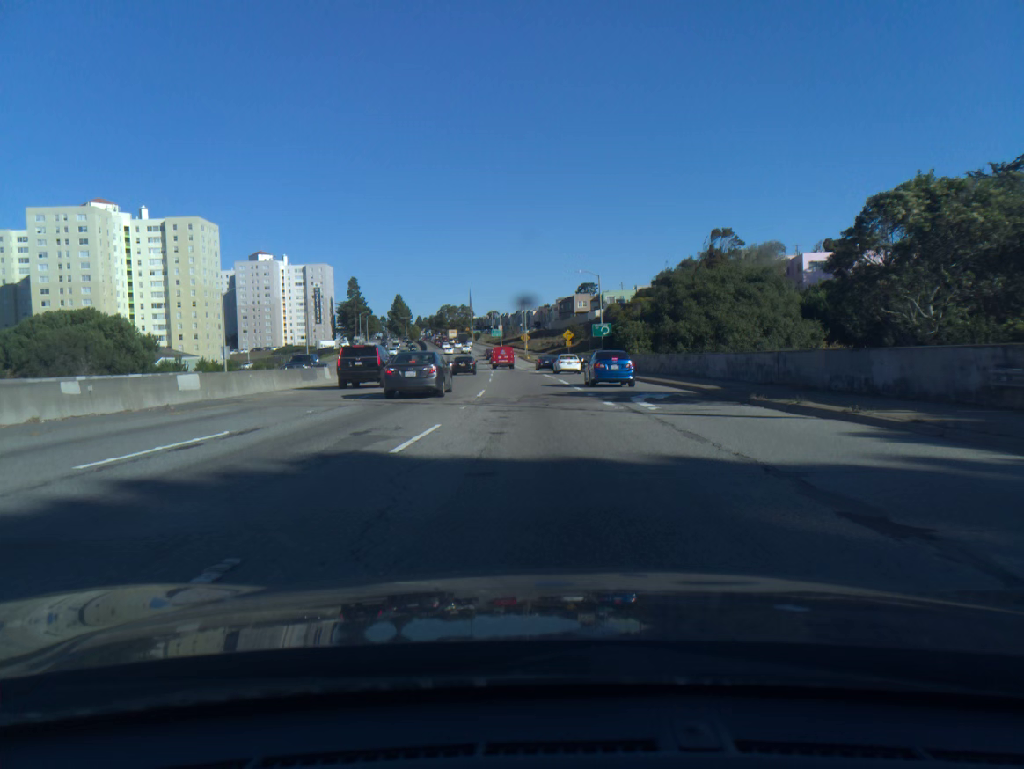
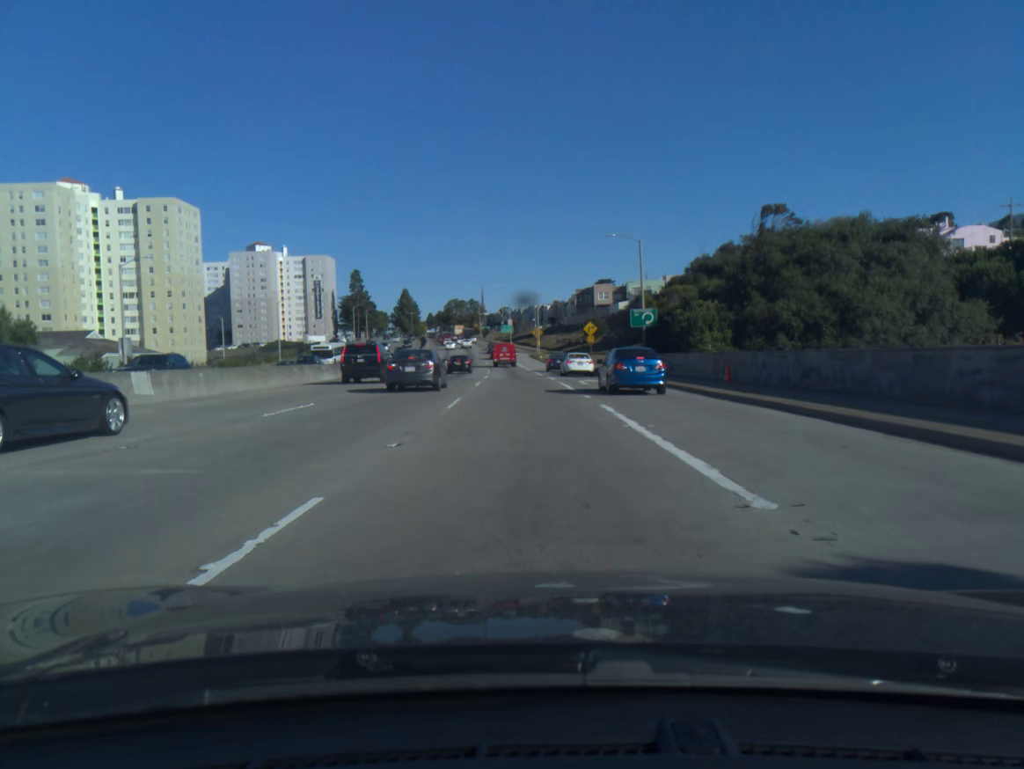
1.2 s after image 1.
(-0.2, +22.6) m; -1°
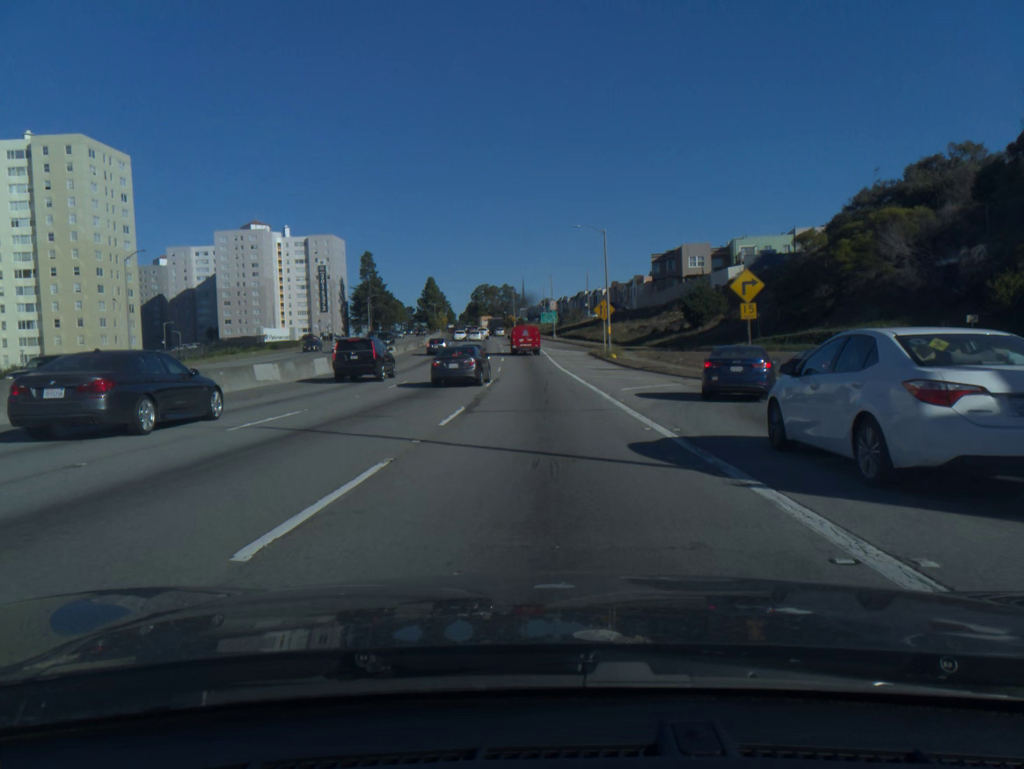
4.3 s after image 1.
(-1.8, +54.3) m; -3°
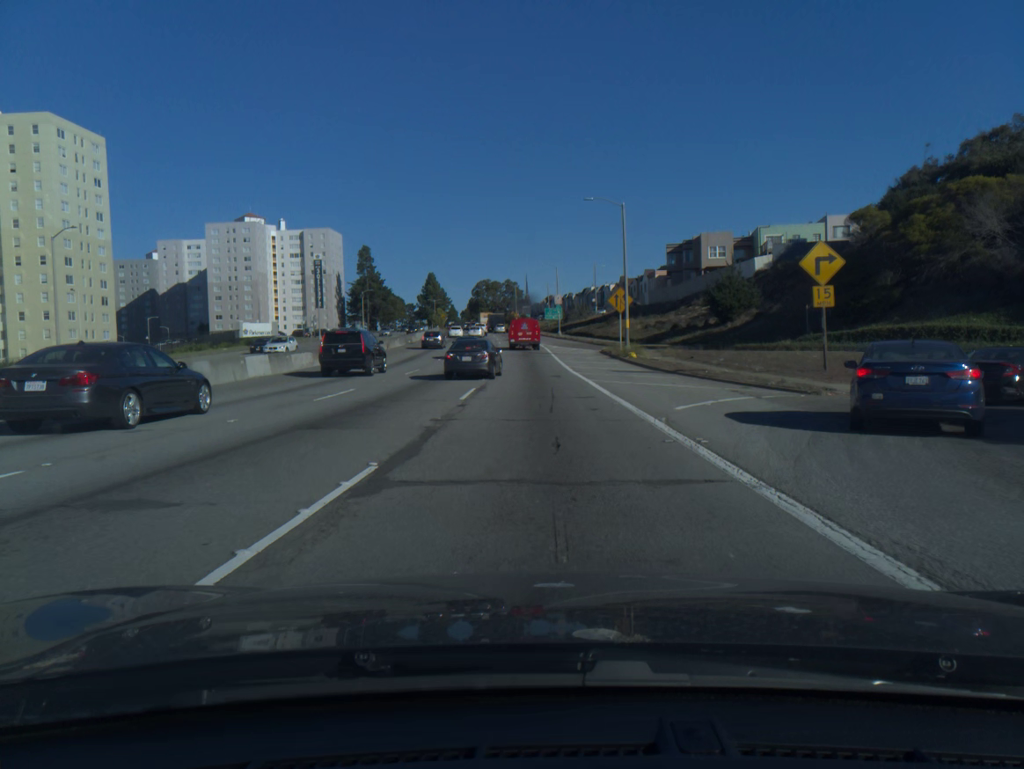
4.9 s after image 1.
(0.0, +9.9) m; 0°
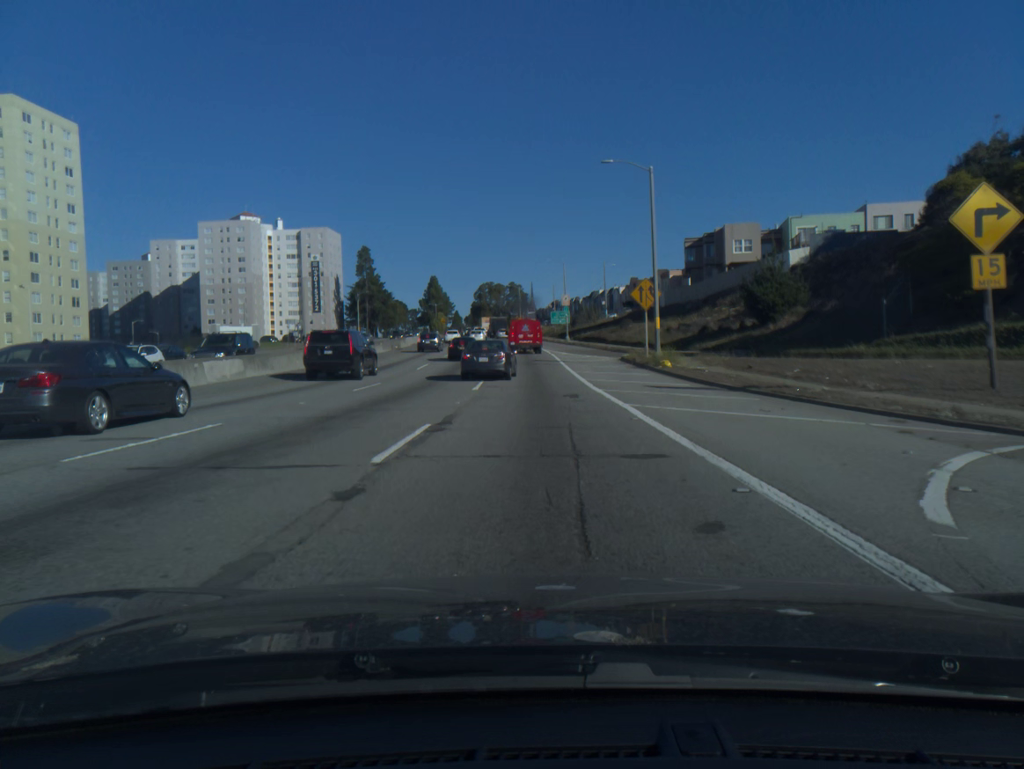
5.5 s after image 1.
(0.0, +10.3) m; 0°
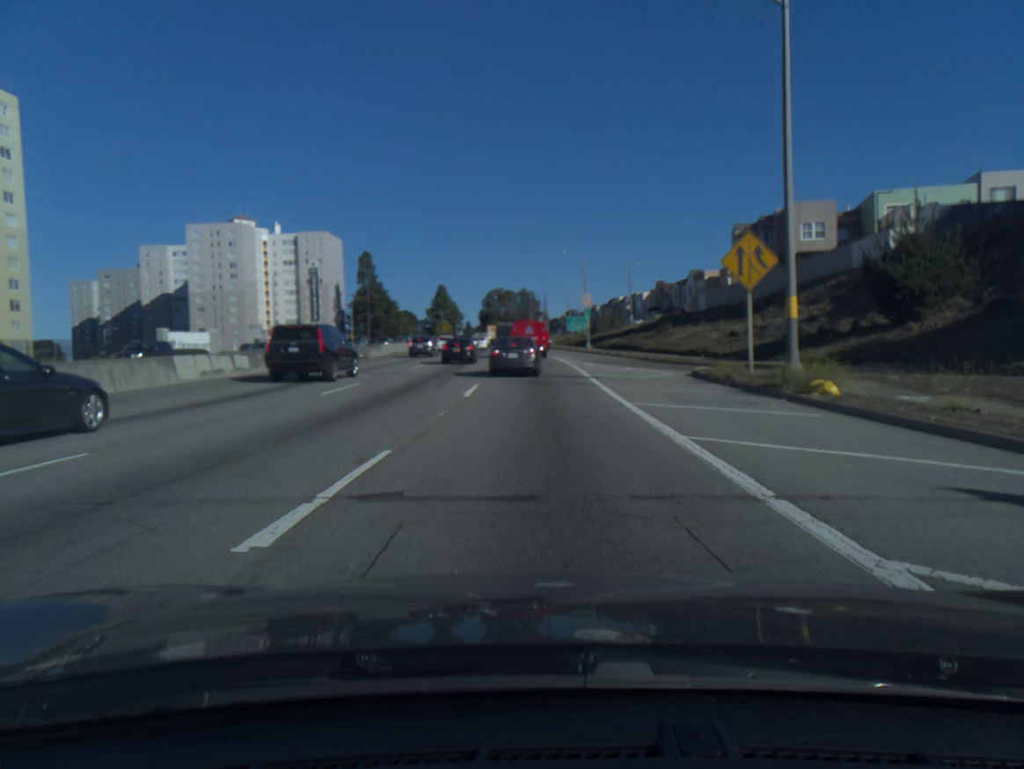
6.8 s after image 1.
(-0.2, +18.7) m; -1°
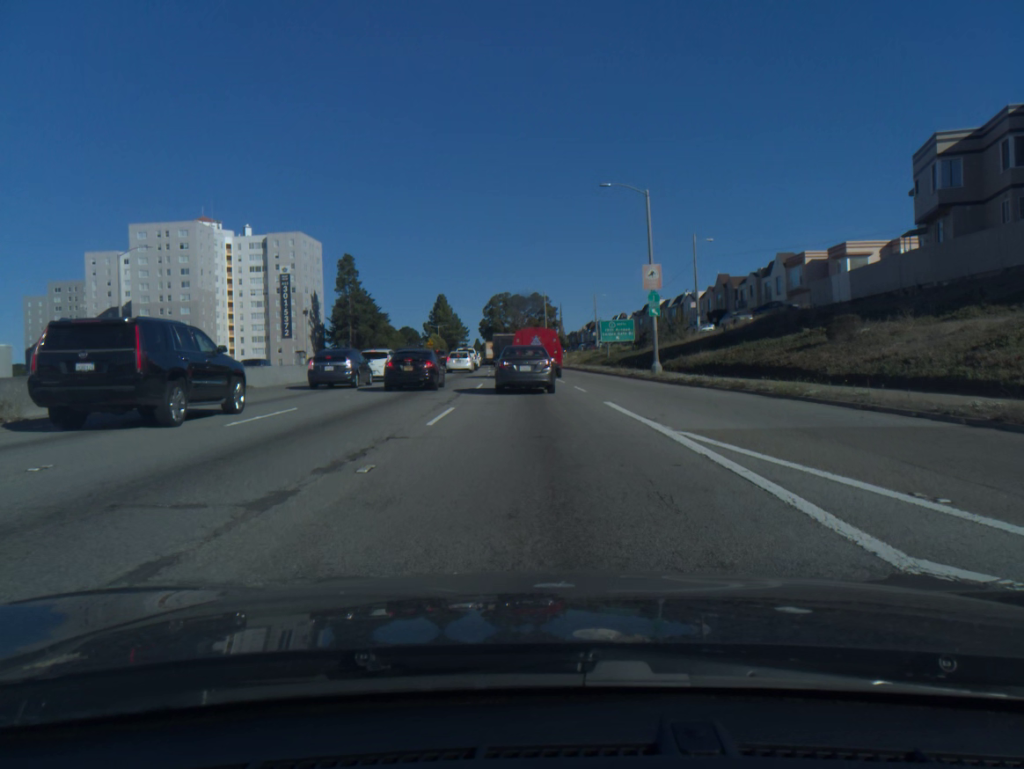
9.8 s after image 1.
(-0.3, +35.9) m; -1°
